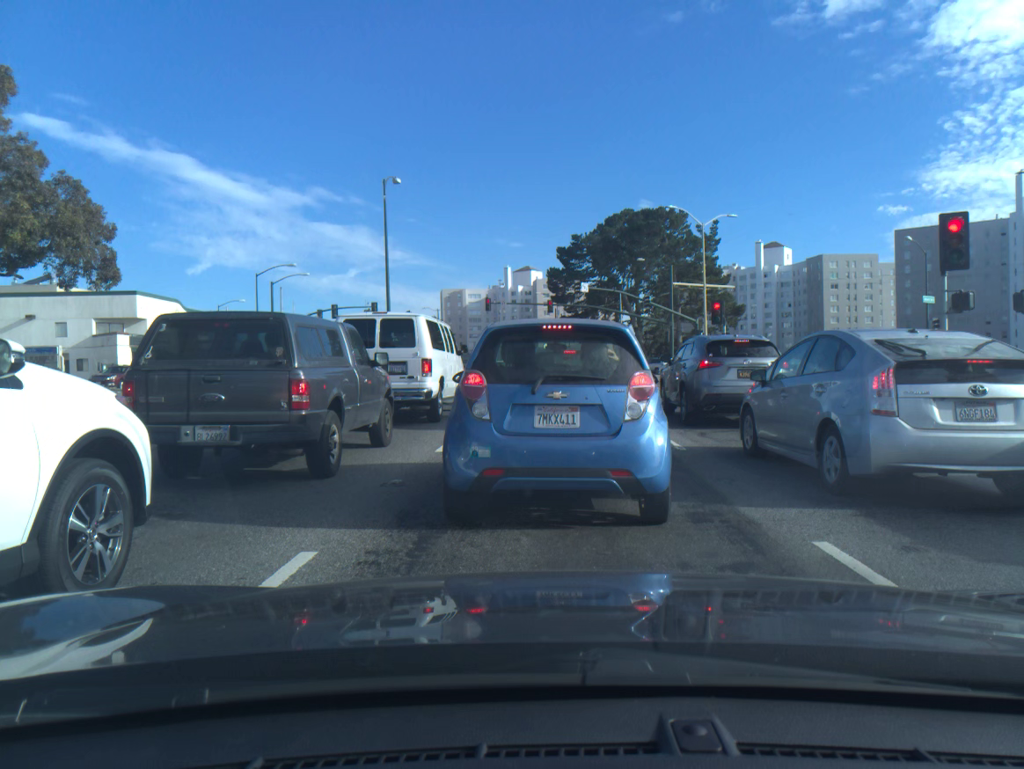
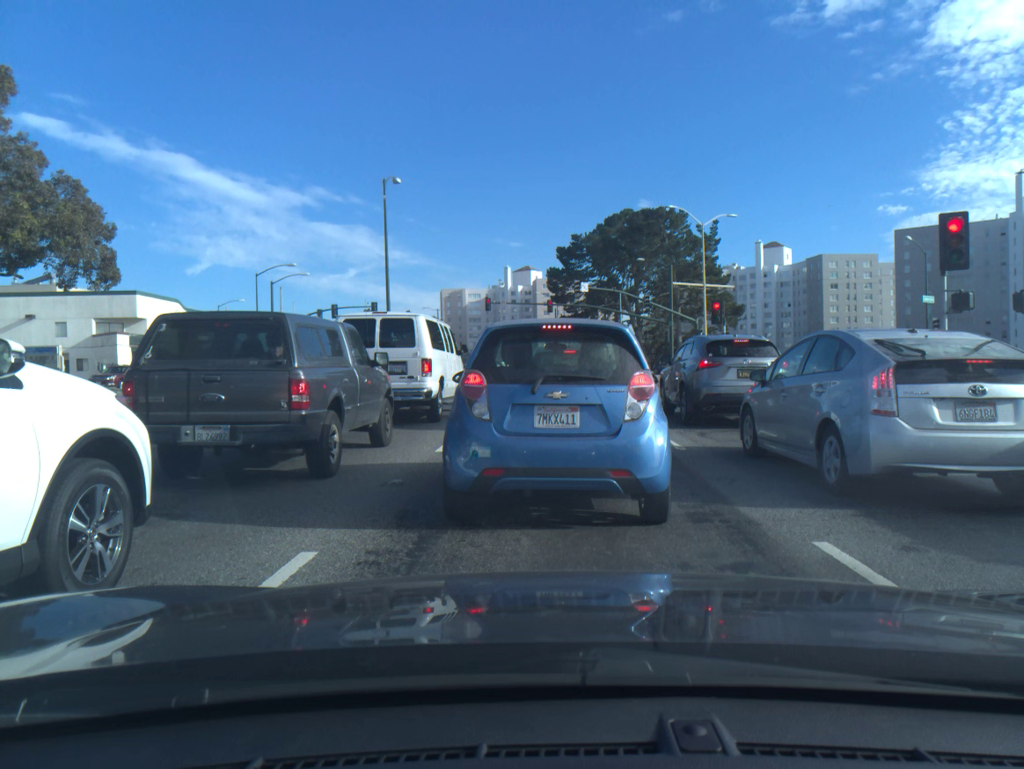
(0.0, 0.0) m; 0°
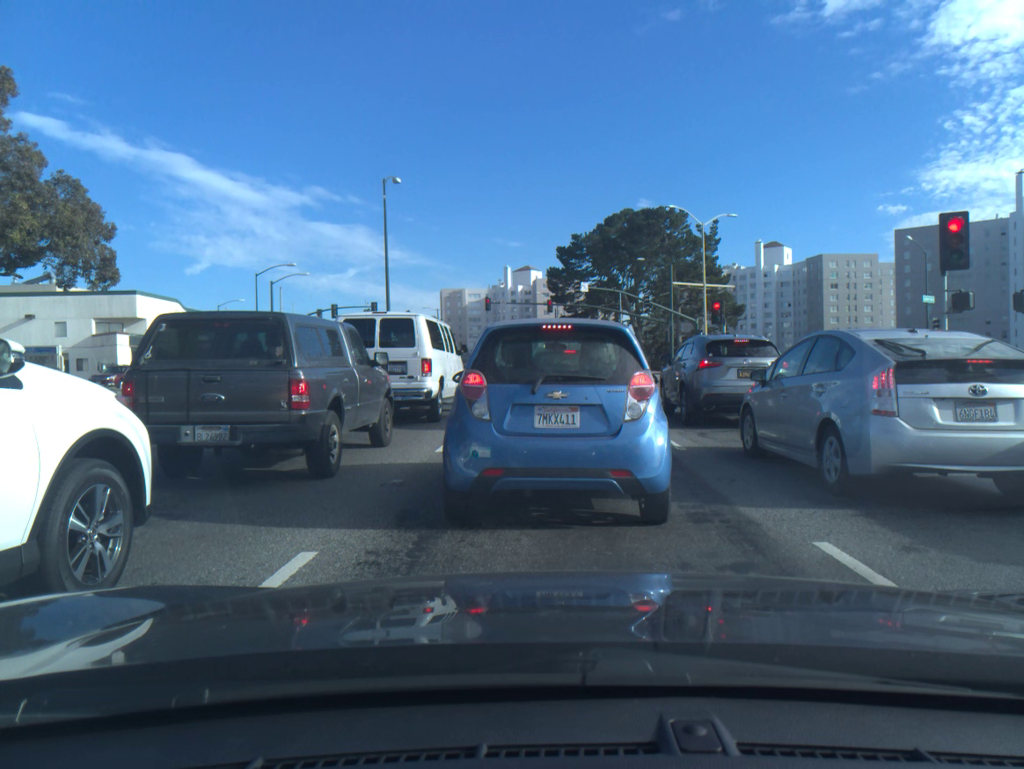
(0.0, 0.0) m; 0°
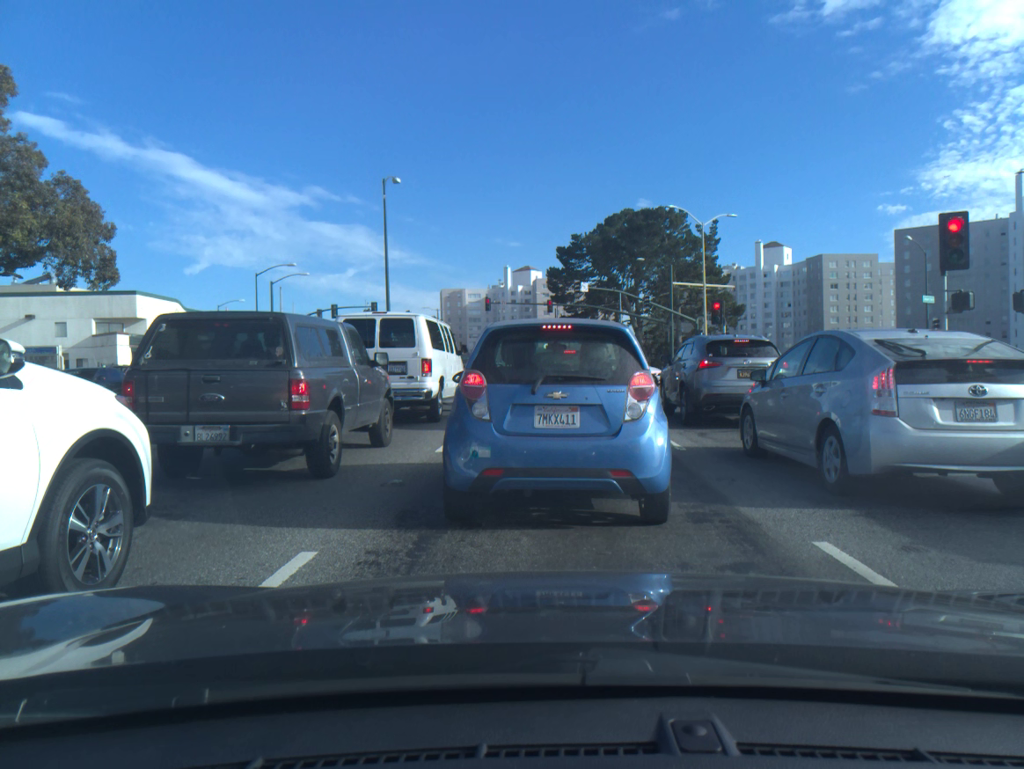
(0.0, 0.0) m; 0°
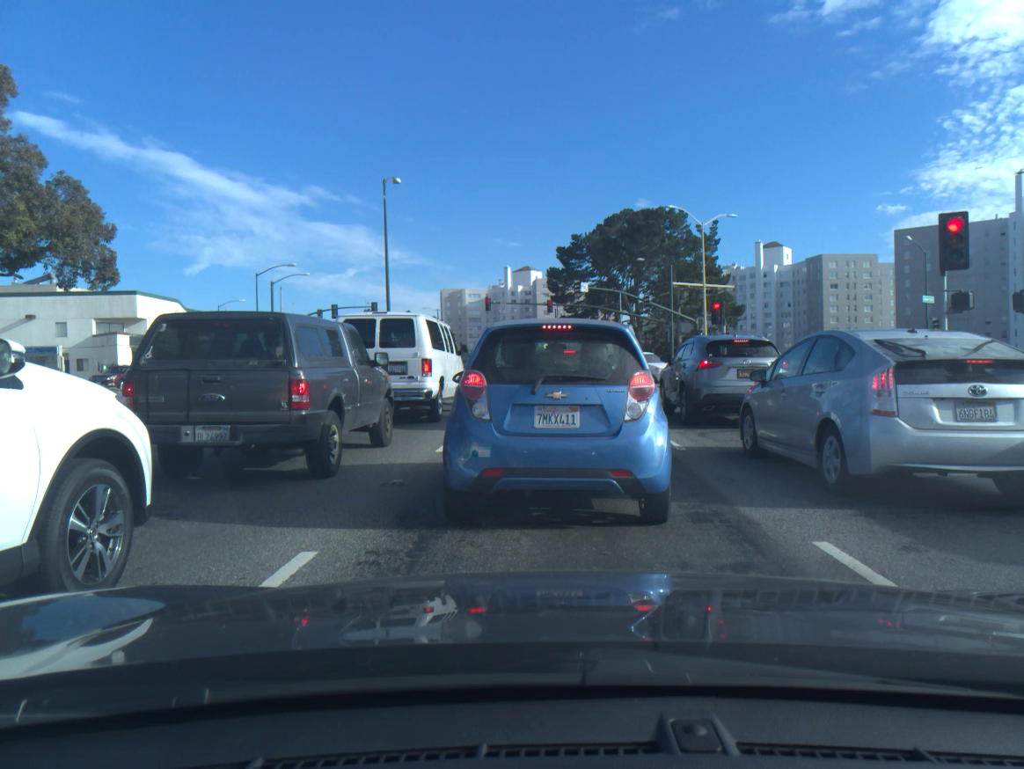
(0.0, 0.0) m; 0°
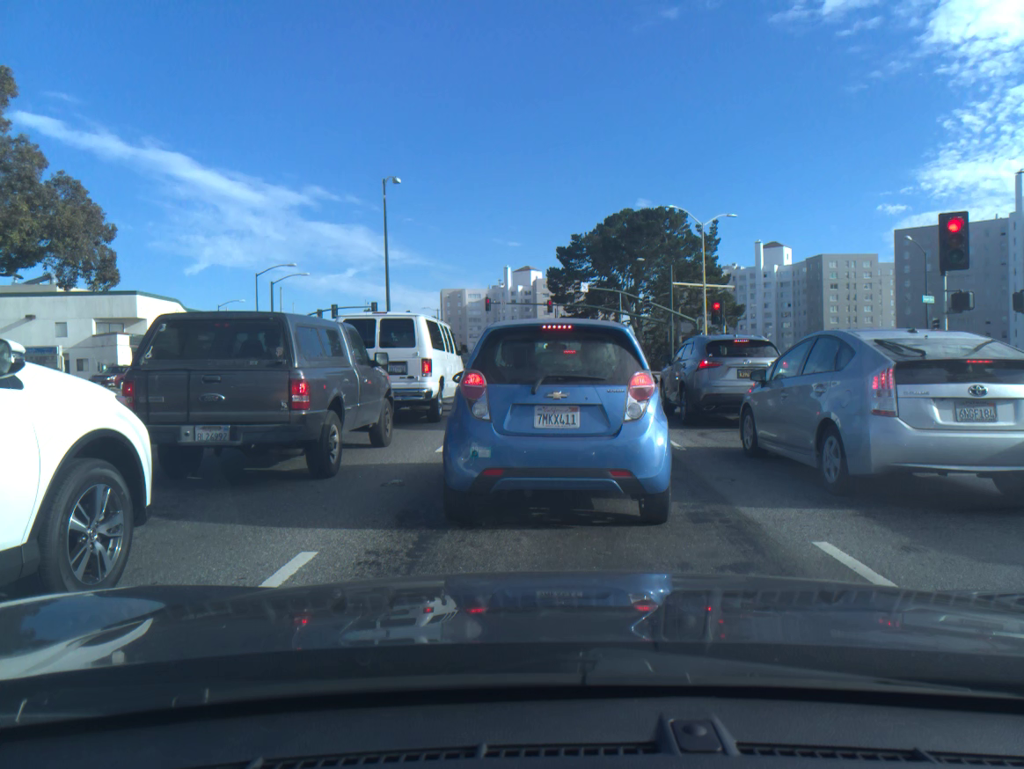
(0.0, 0.0) m; 0°
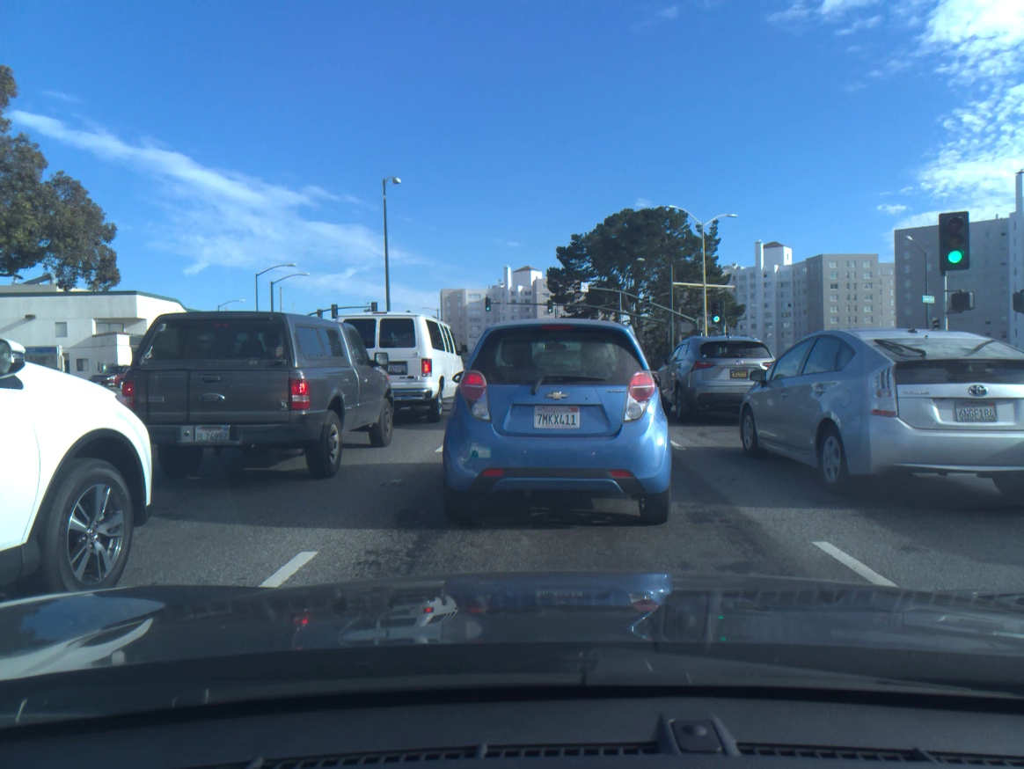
(0.0, 0.0) m; 0°
